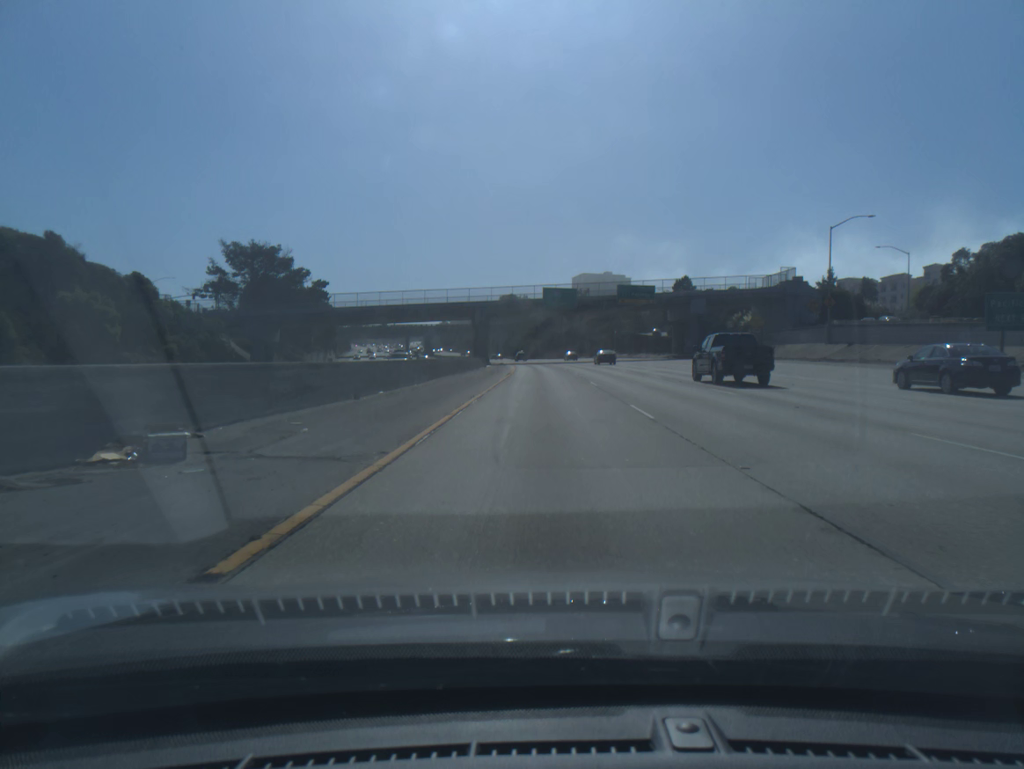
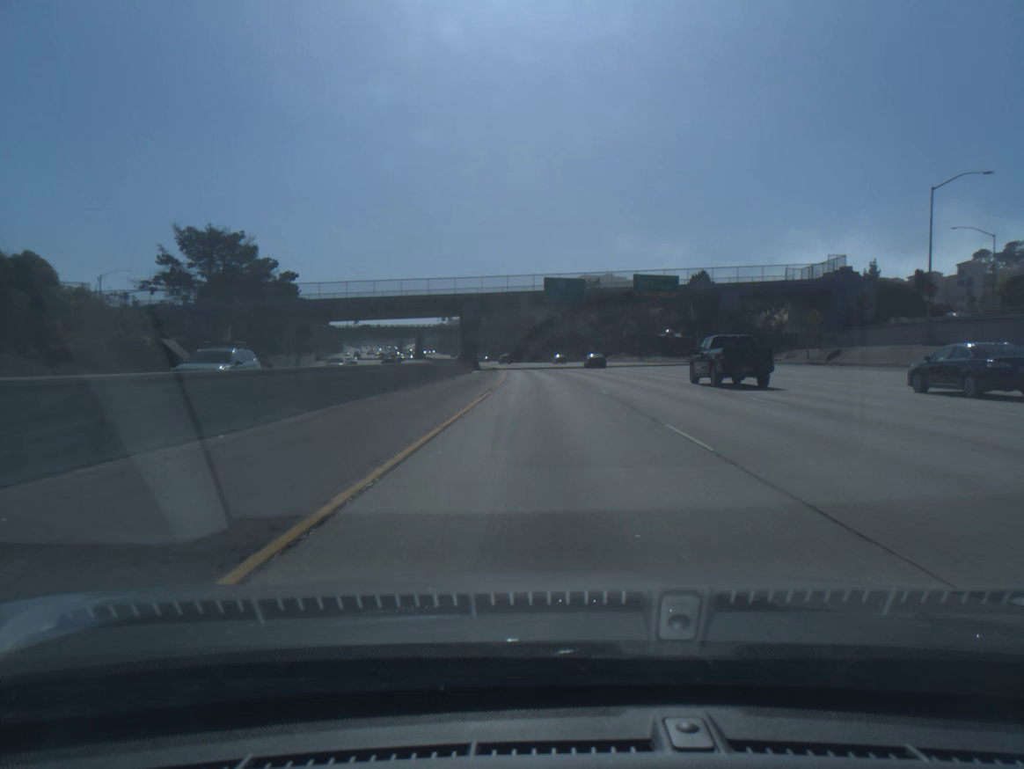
(0.0, +19.1) m; 0°
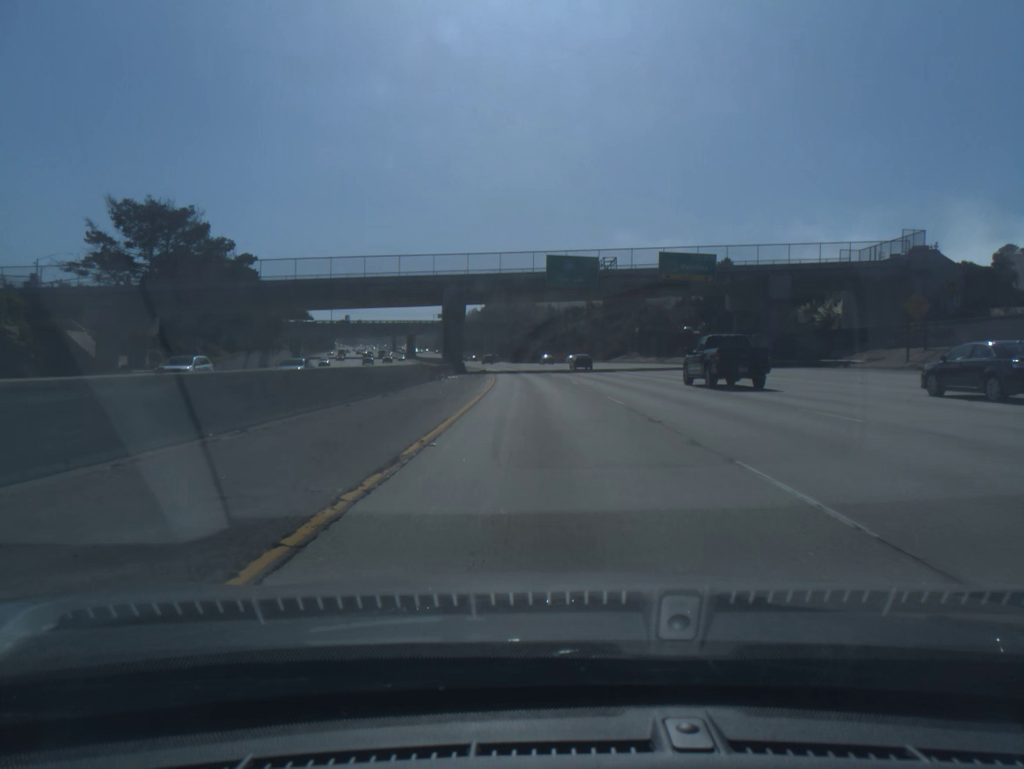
(0.0, +19.2) m; 0°
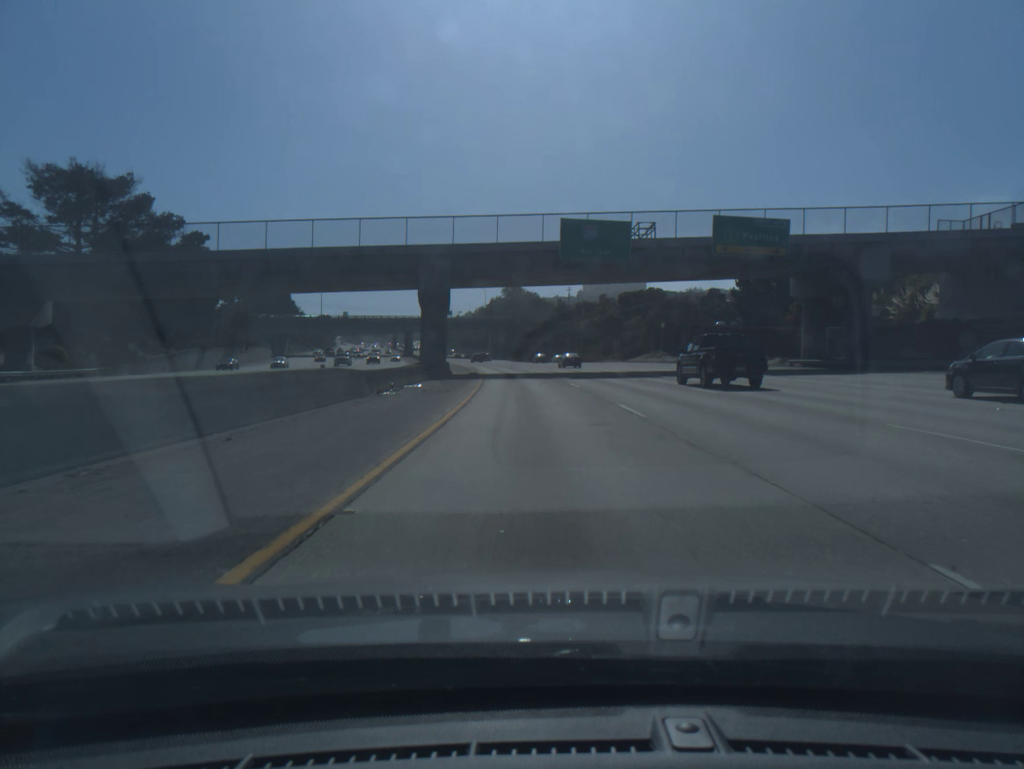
(-0.1, +19.2) m; -1°
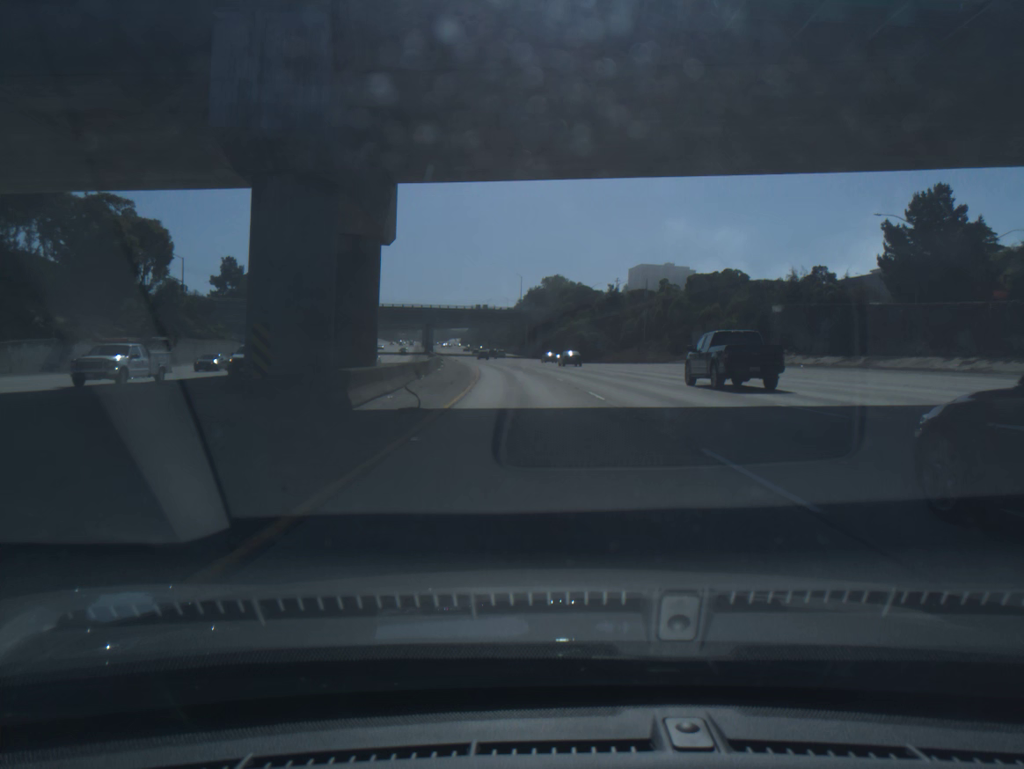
(-0.9, +38.7) m; -3°
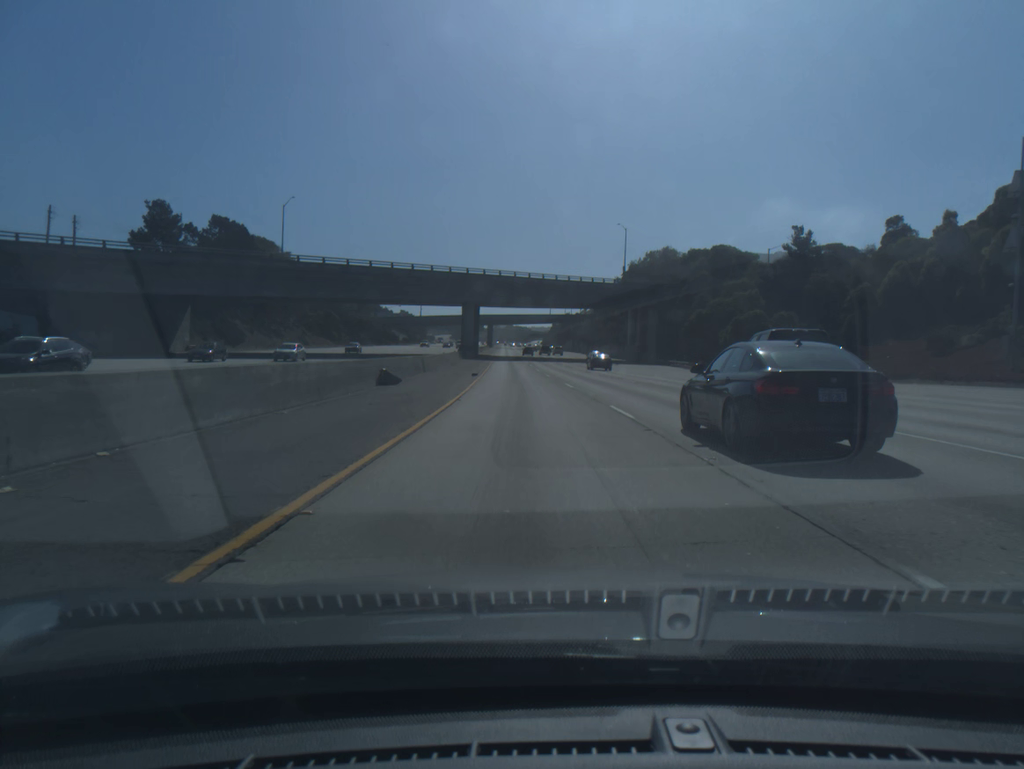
(-4.3, +77.8) m; -6°
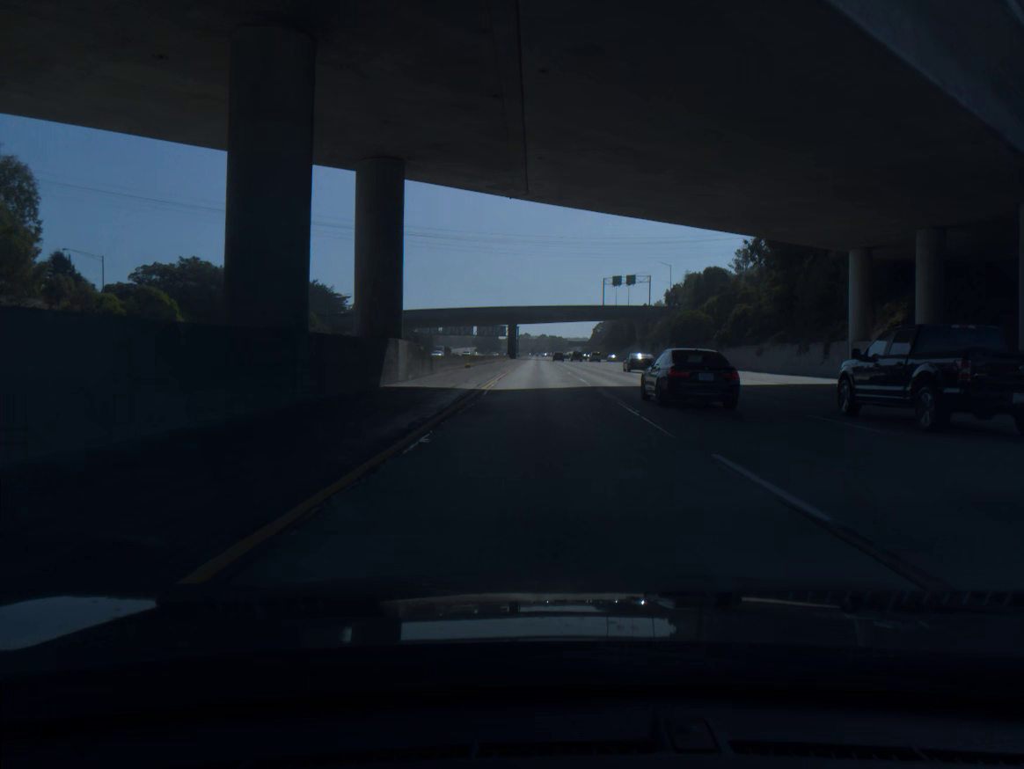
(-3.6, +97.2) m; -2°
